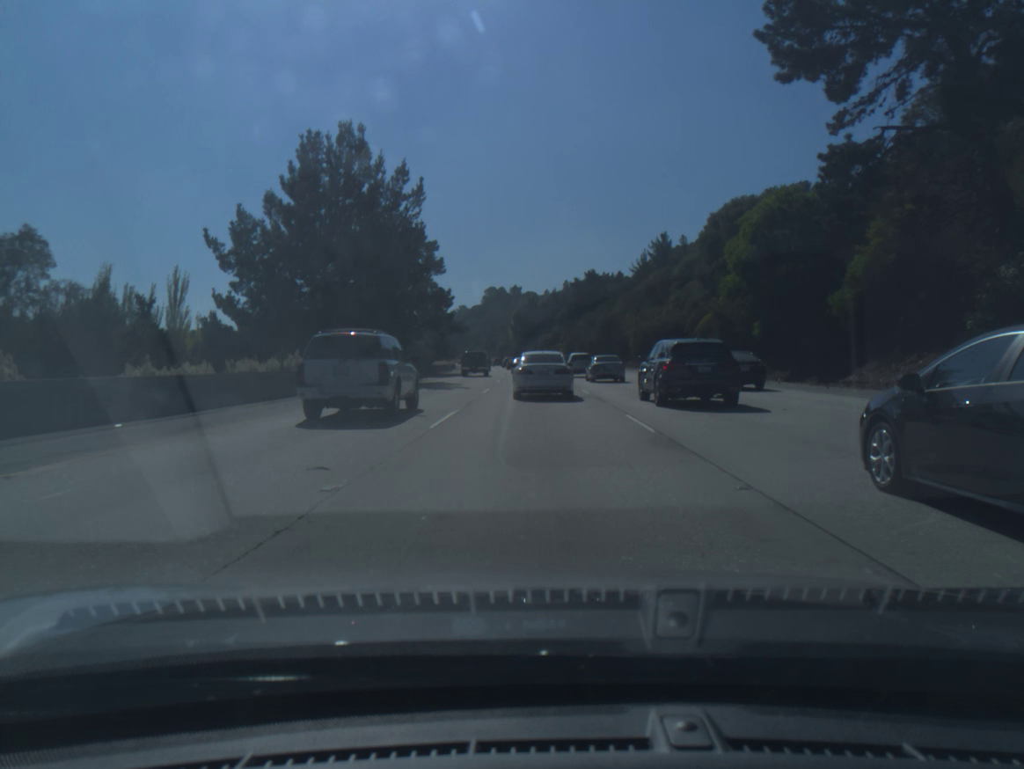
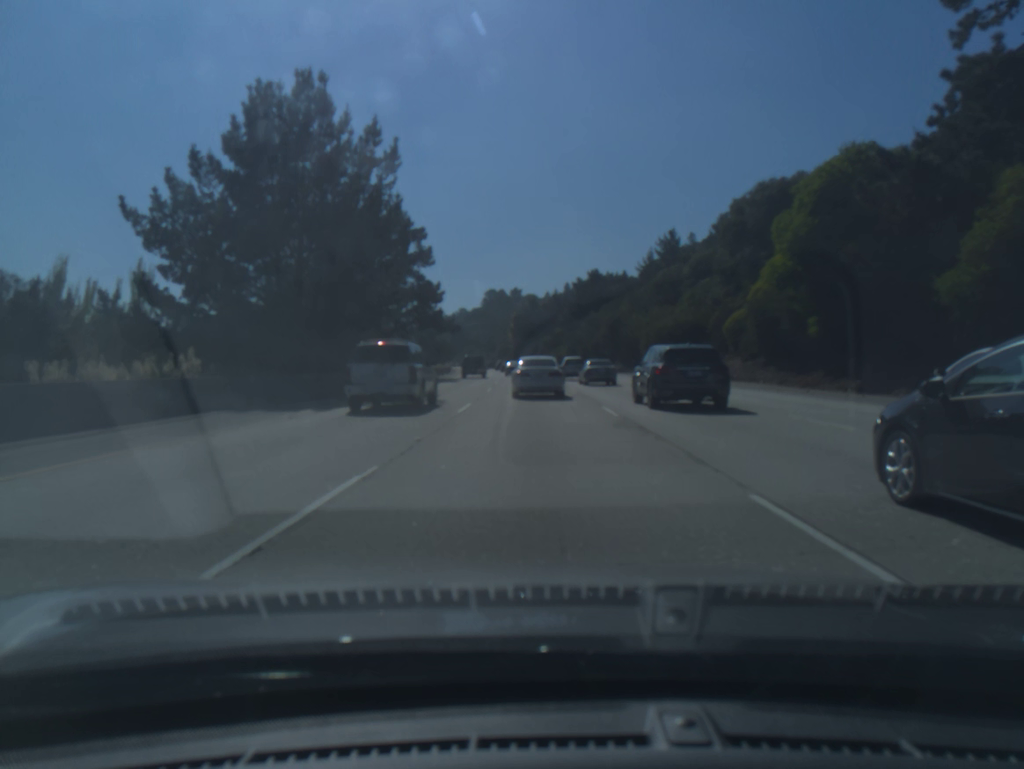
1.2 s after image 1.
(0.0, +9.5) m; 0°
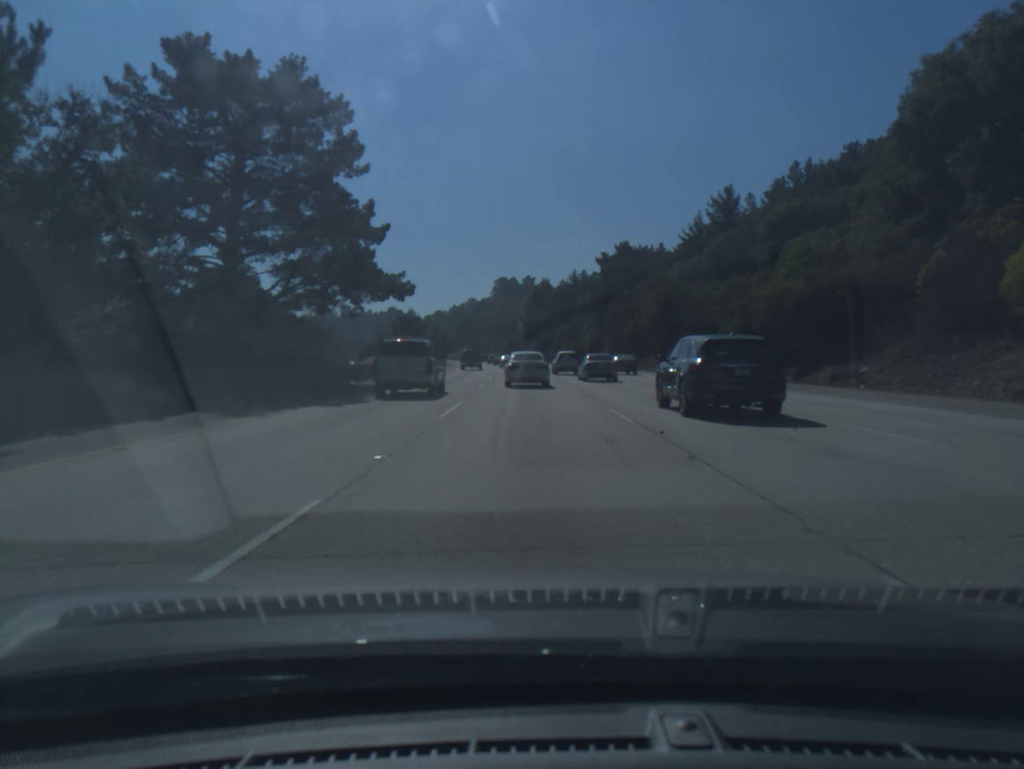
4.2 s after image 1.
(-0.2, +31.9) m; -1°
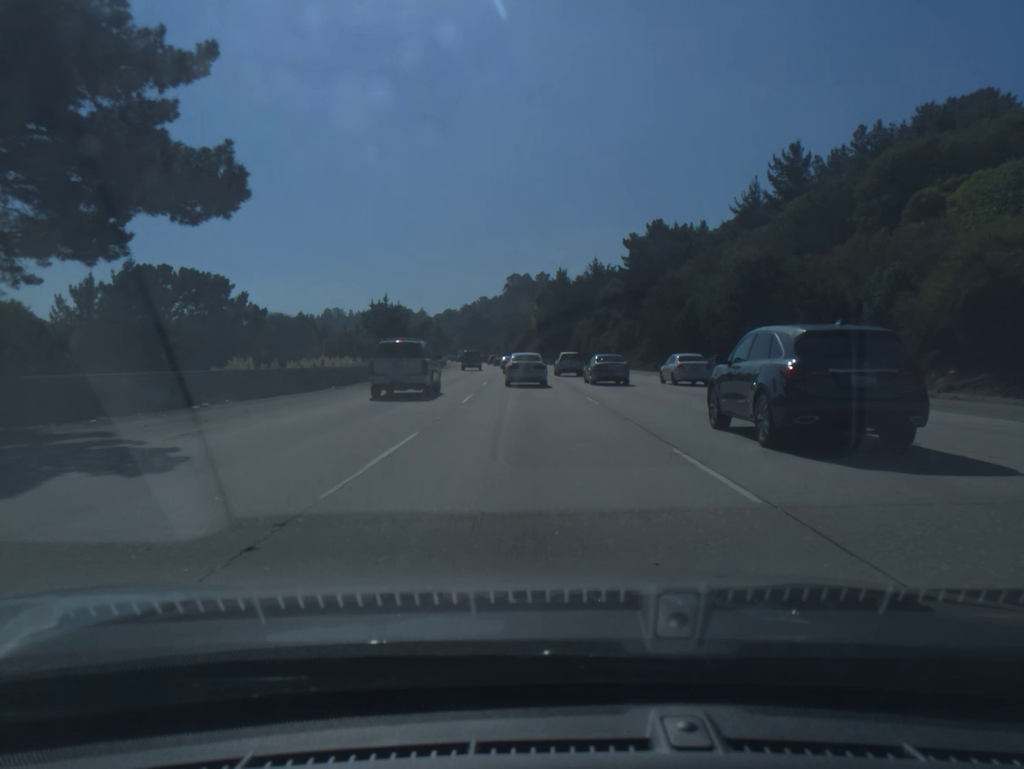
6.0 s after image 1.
(-0.2, +22.8) m; -1°
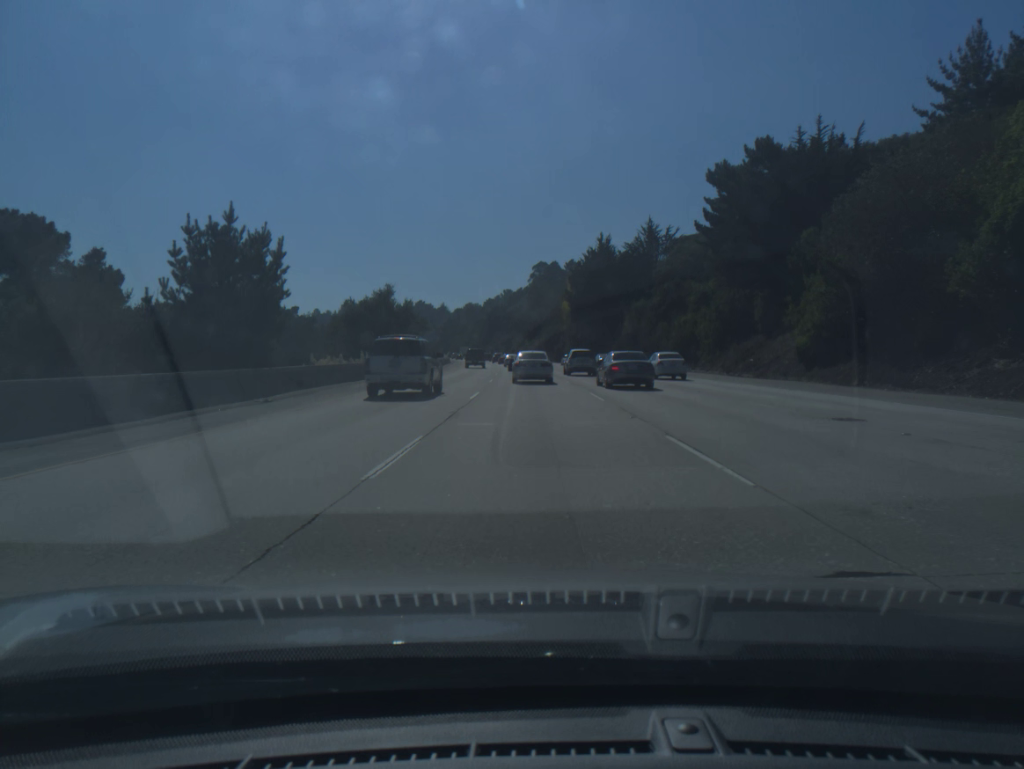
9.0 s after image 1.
(-0.9, +42.8) m; -2°
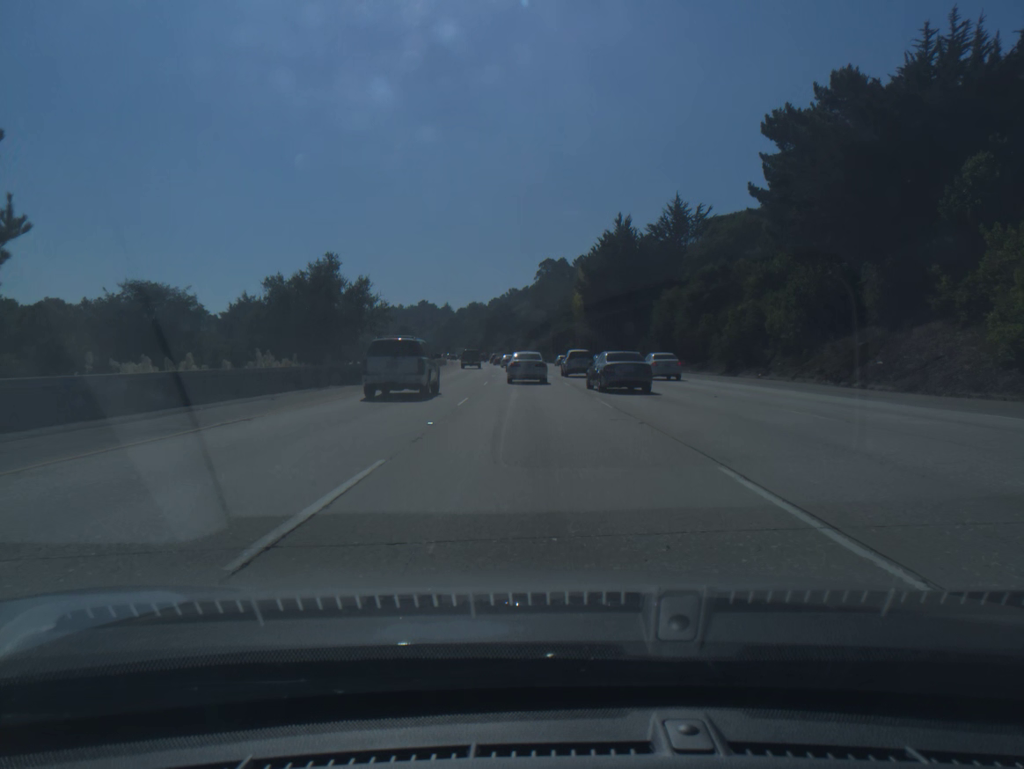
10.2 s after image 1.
(-0.1, +17.7) m; -1°
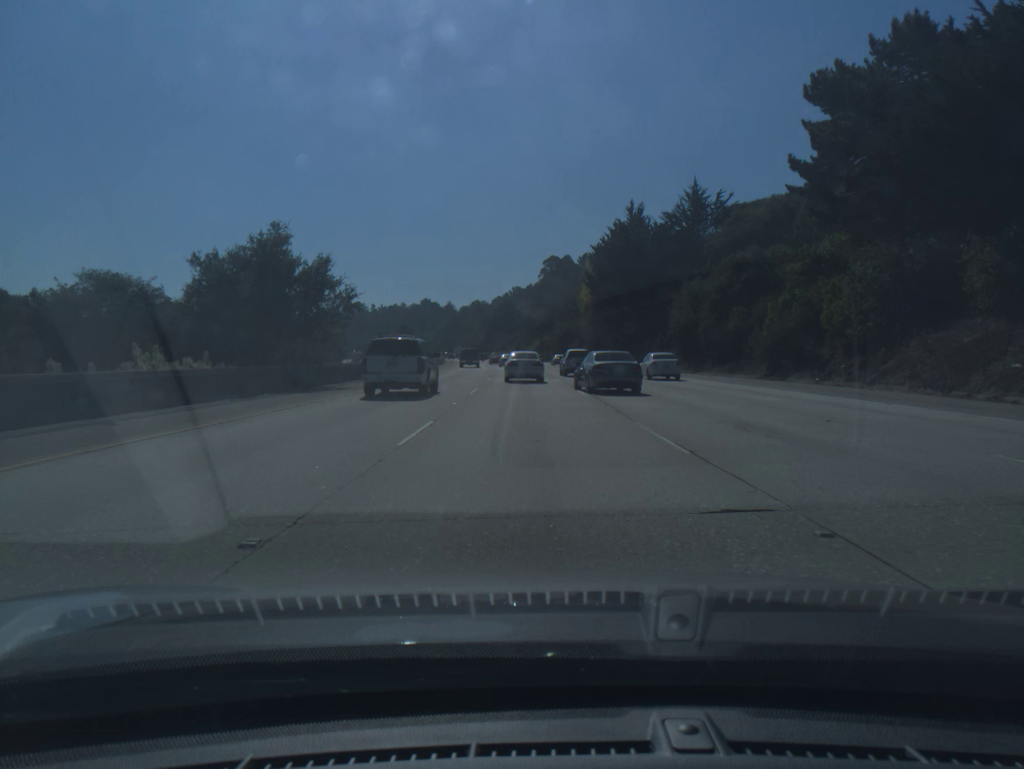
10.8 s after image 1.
(0.0, +8.9) m; 0°
